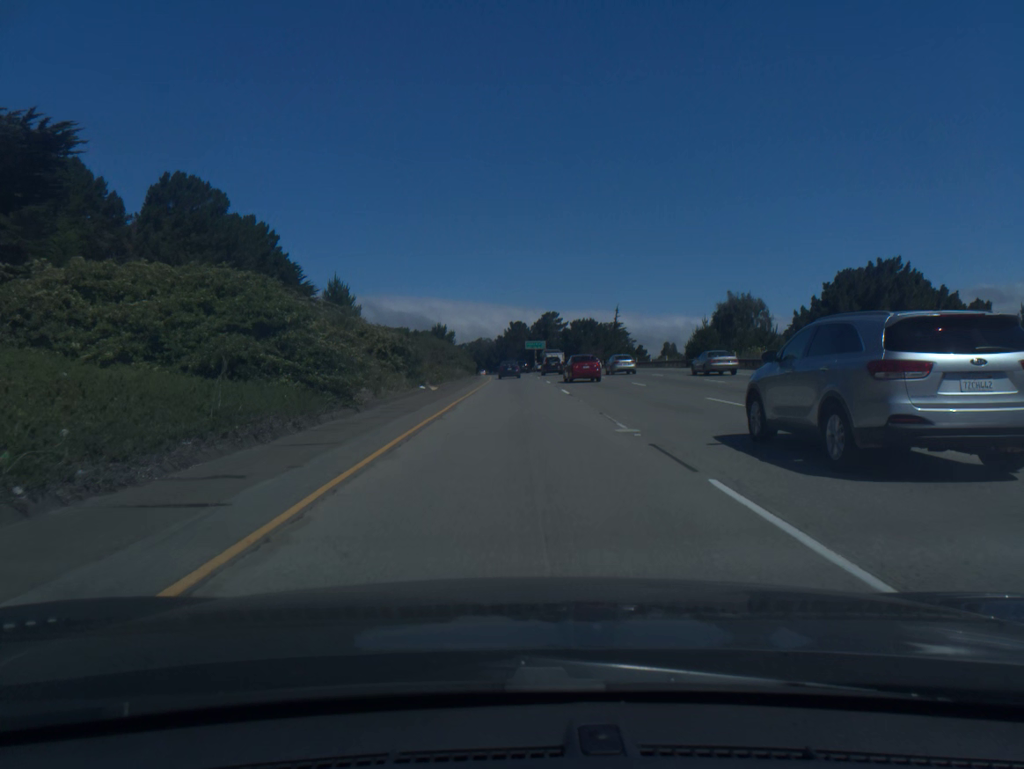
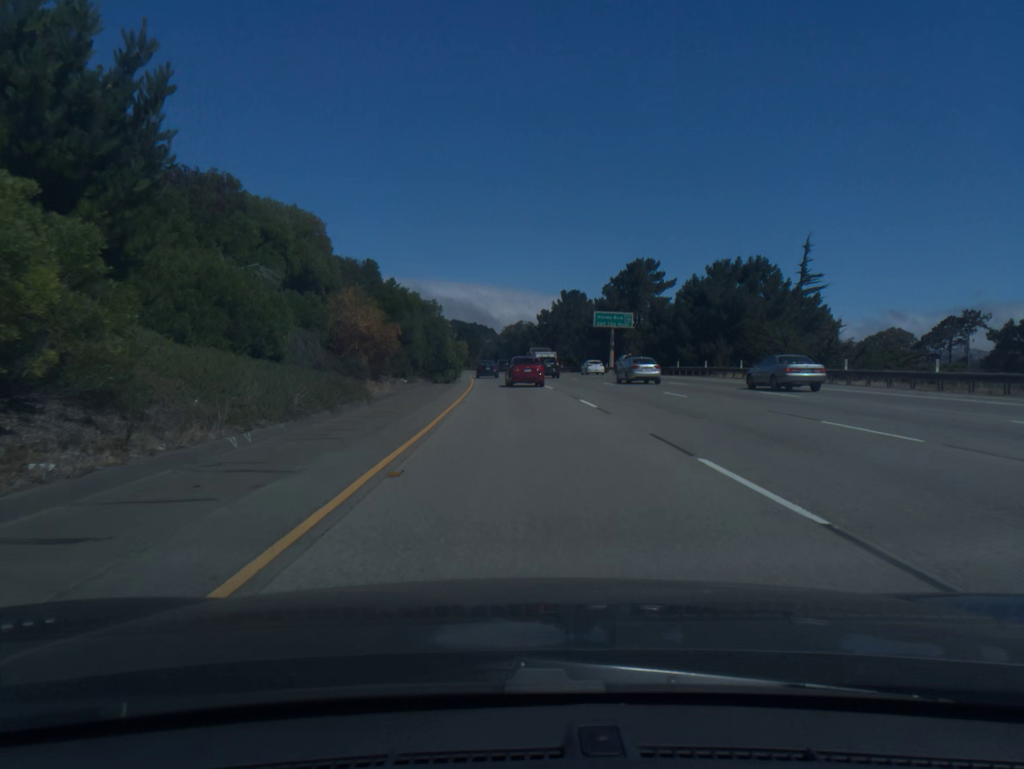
(-1.7, +95.9) m; -3°
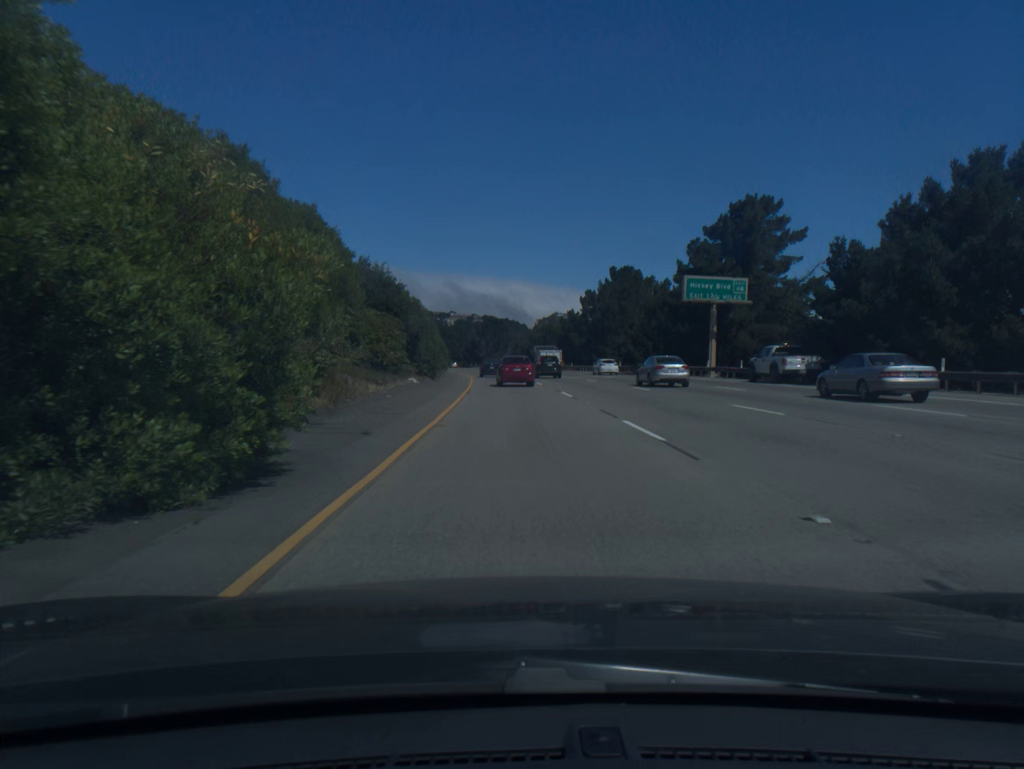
(-0.8, +38.0) m; -2°
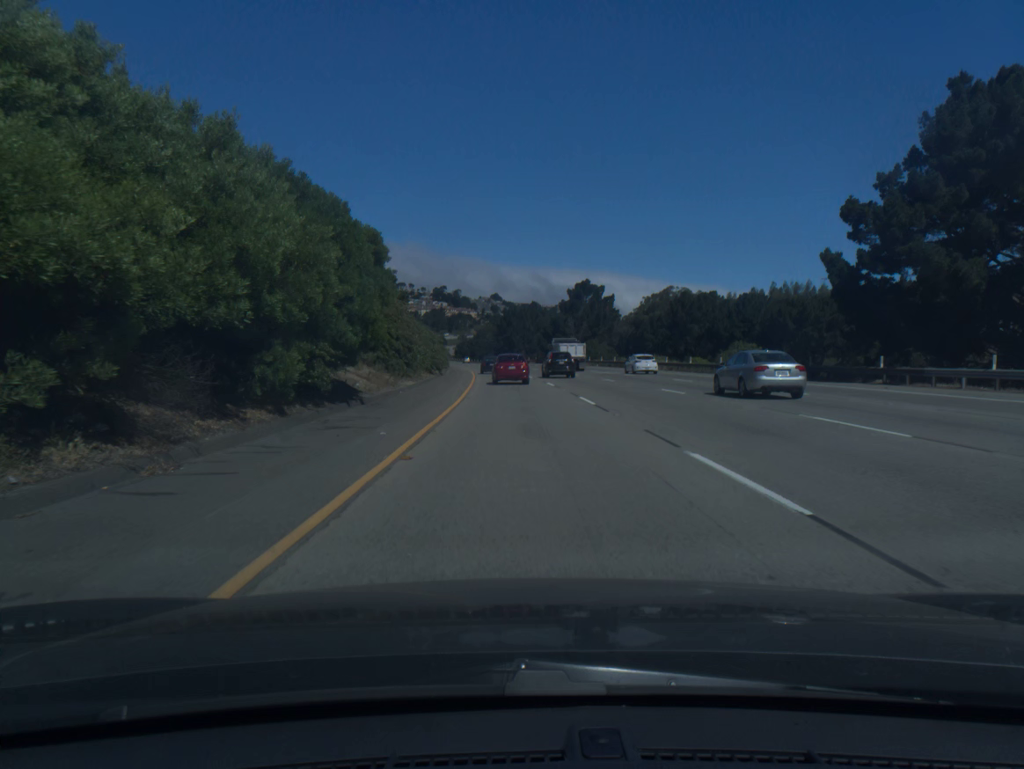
(-4.7, +92.3) m; -6°
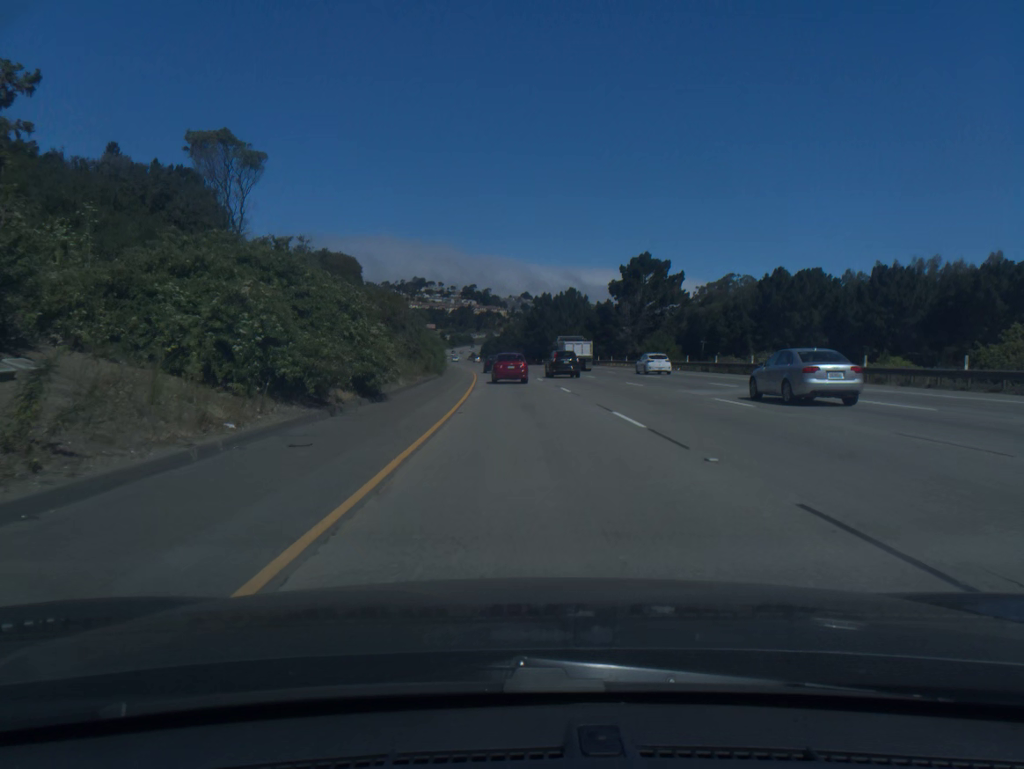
(-0.7, +36.0) m; -2°
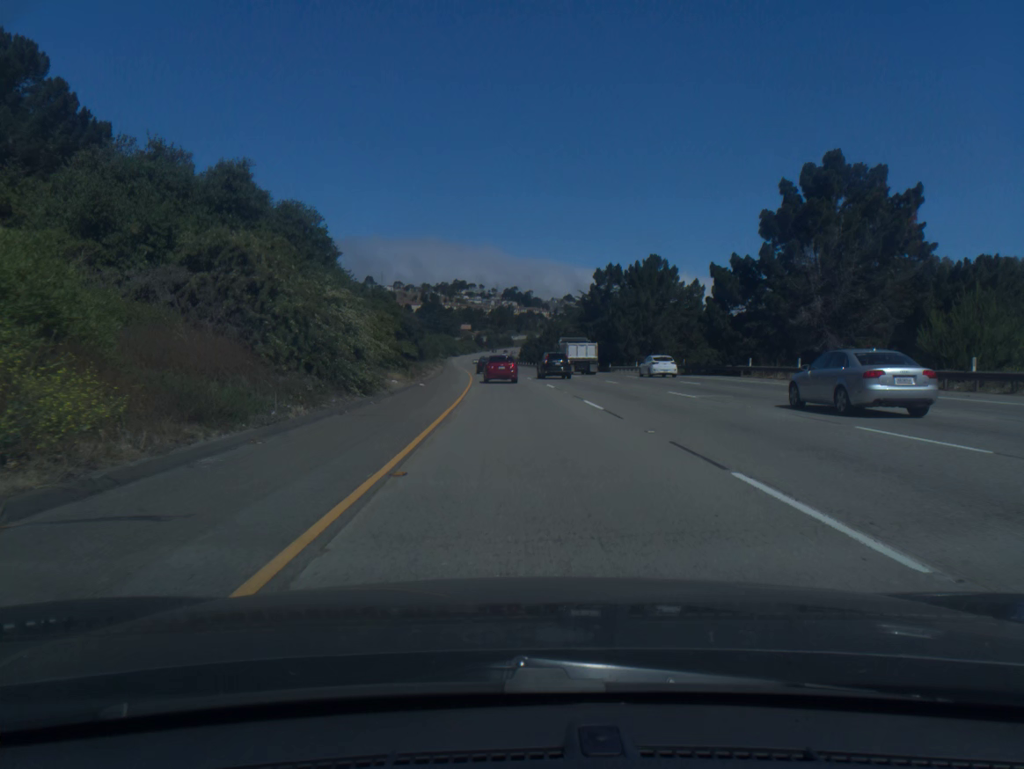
(-1.4, +53.1) m; -3°
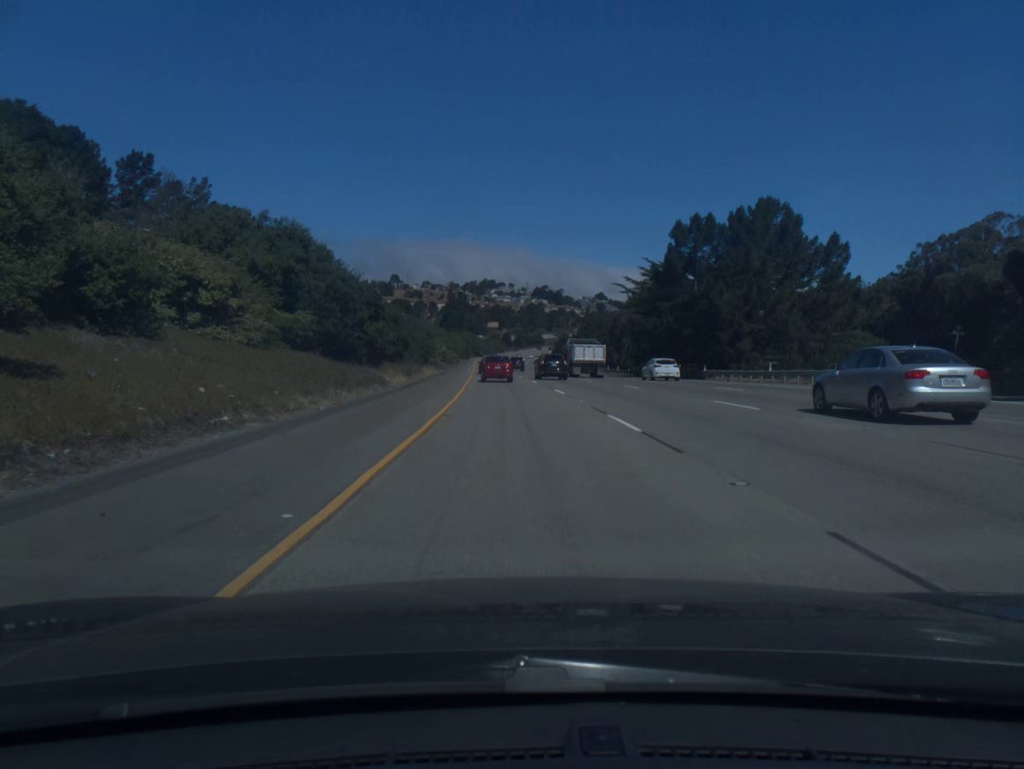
(-0.6, +35.1) m; -2°
